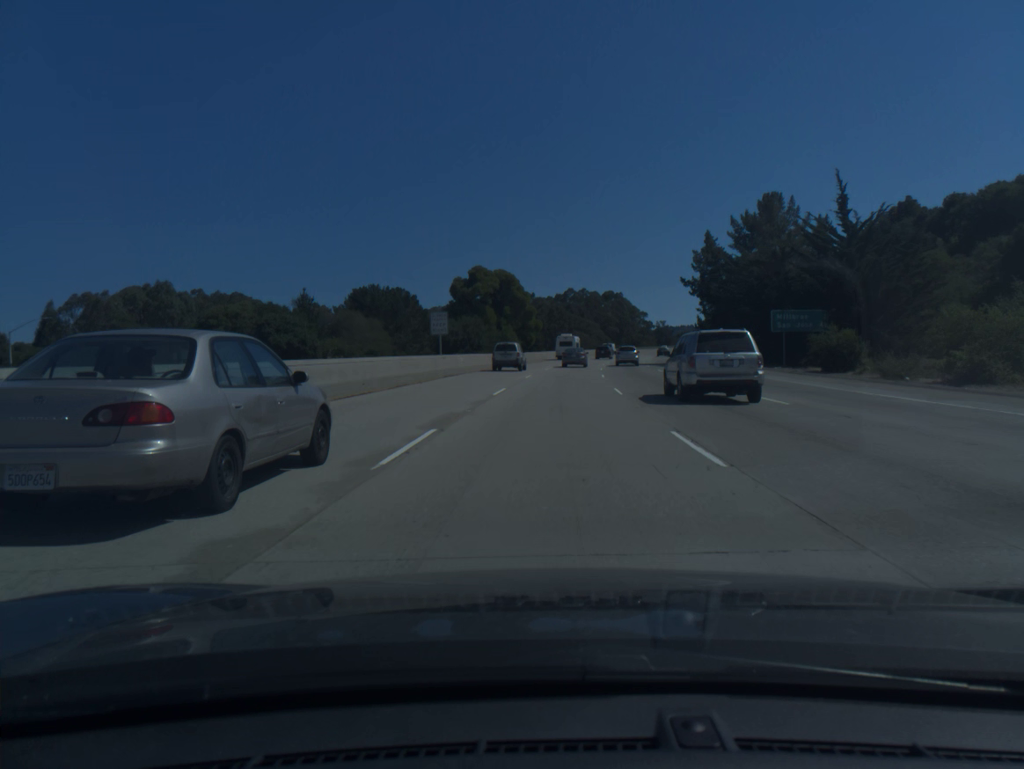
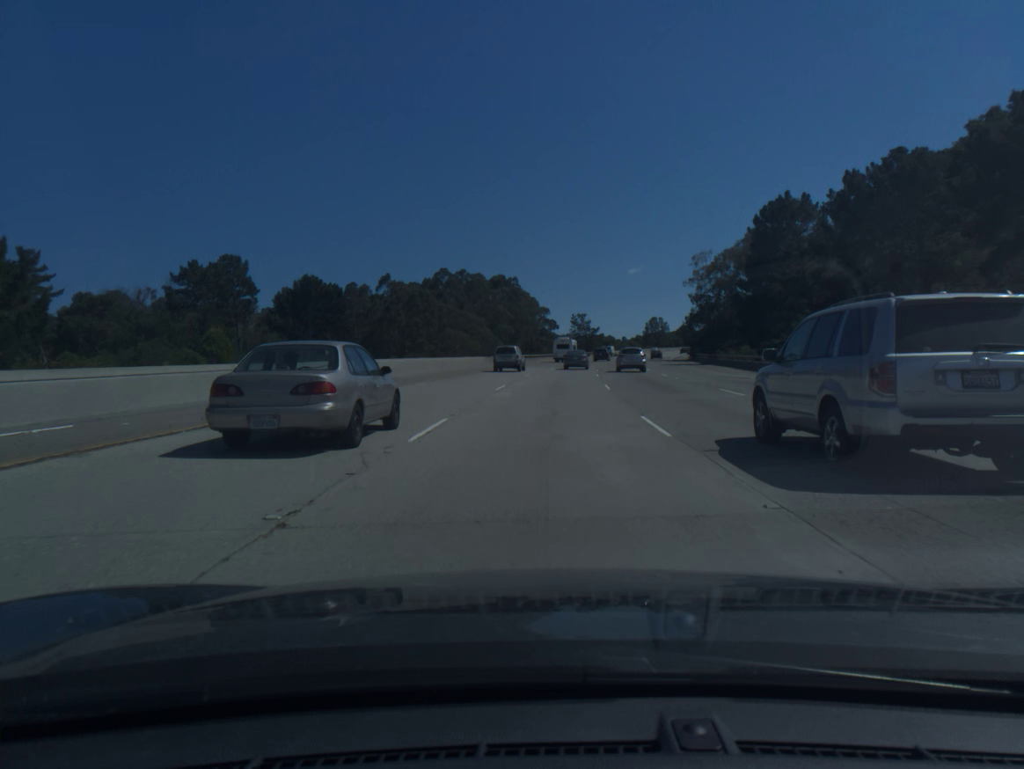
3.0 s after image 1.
(+7.0, +97.7) m; +8°
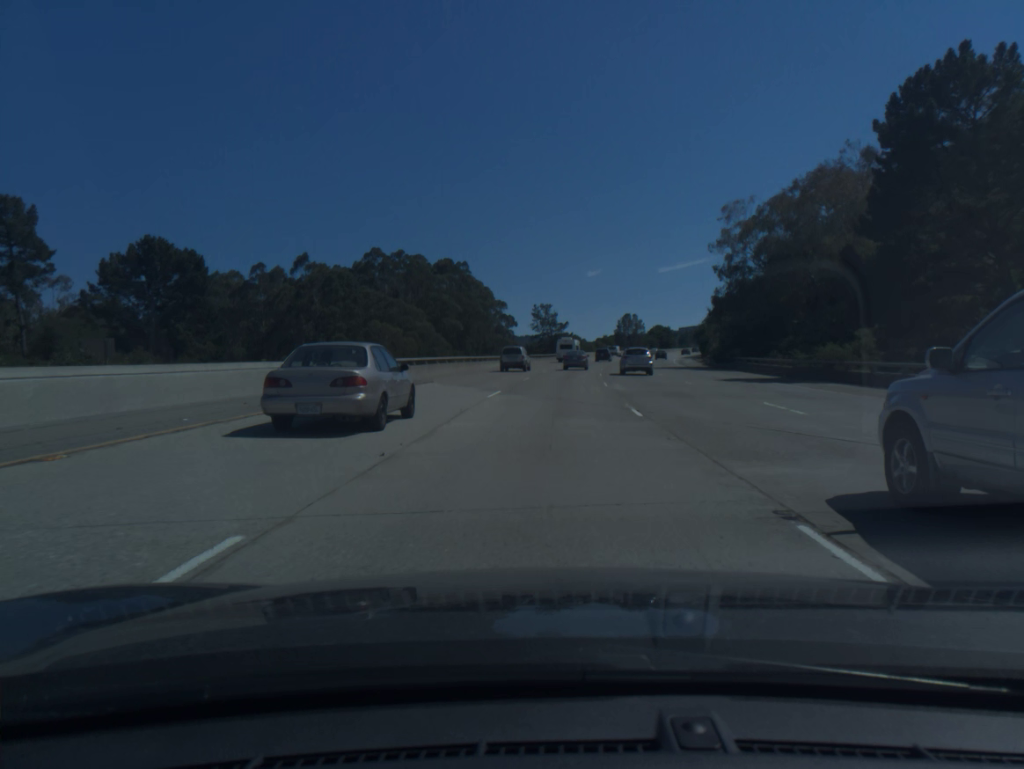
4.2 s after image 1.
(+1.0, +38.9) m; +3°
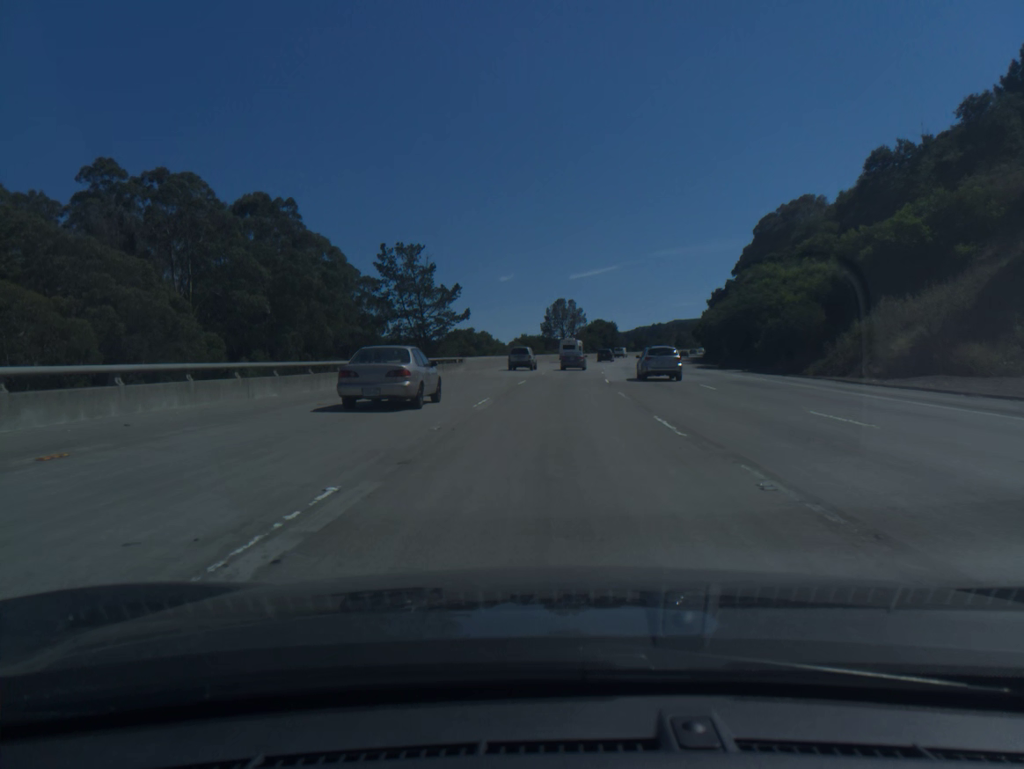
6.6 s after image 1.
(+4.3, +77.0) m; +6°
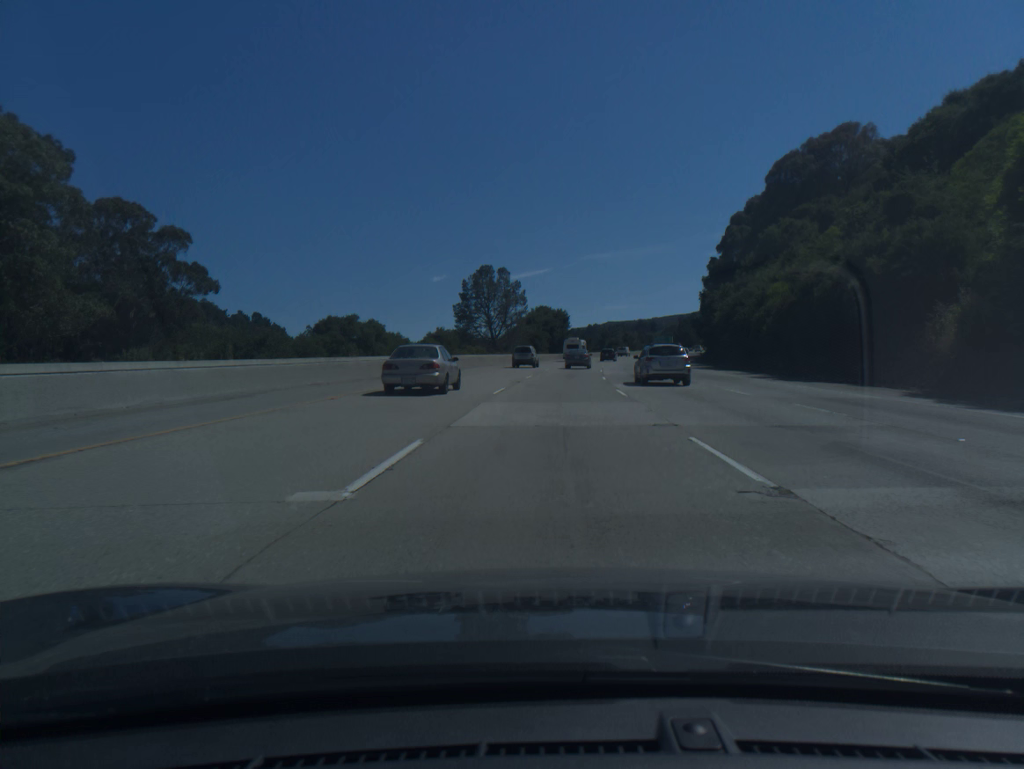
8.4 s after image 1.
(+2.3, +57.1) m; +5°
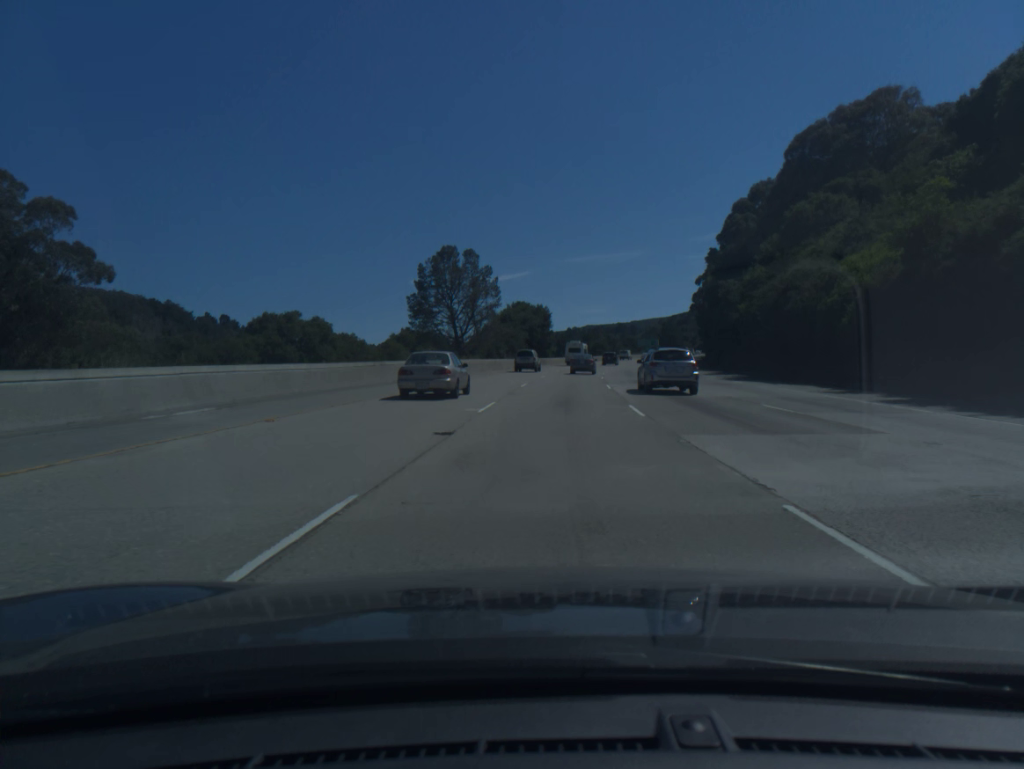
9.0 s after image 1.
(+0.3, +18.9) m; +1°
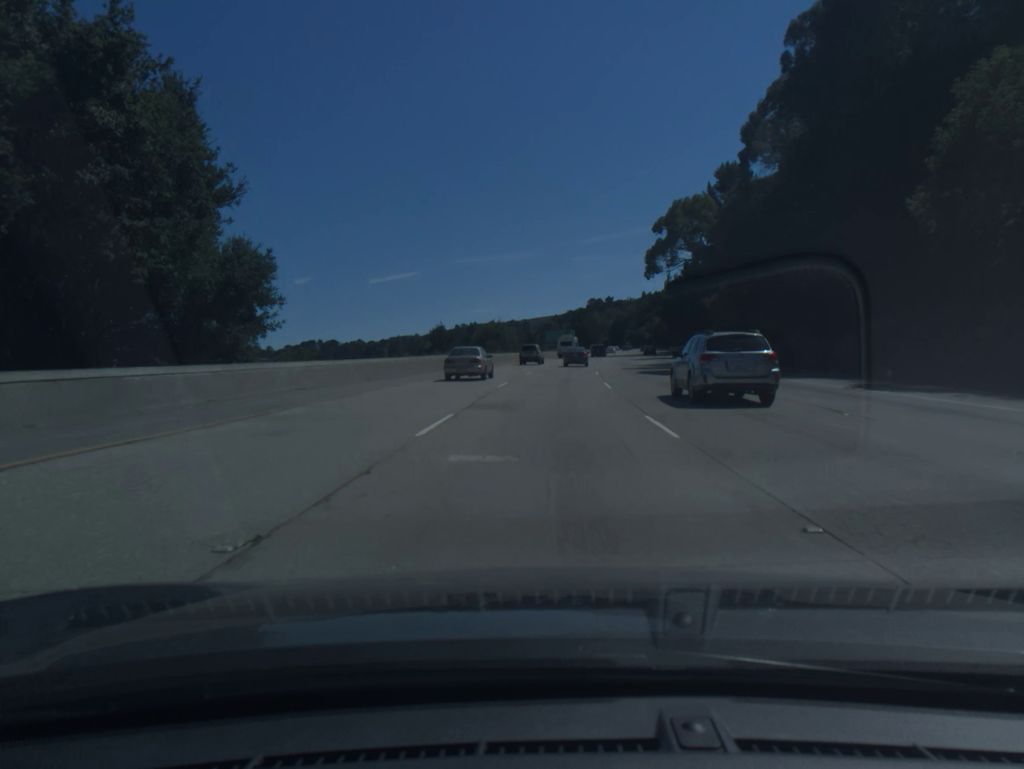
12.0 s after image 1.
(+6.9, +93.8) m; +8°
